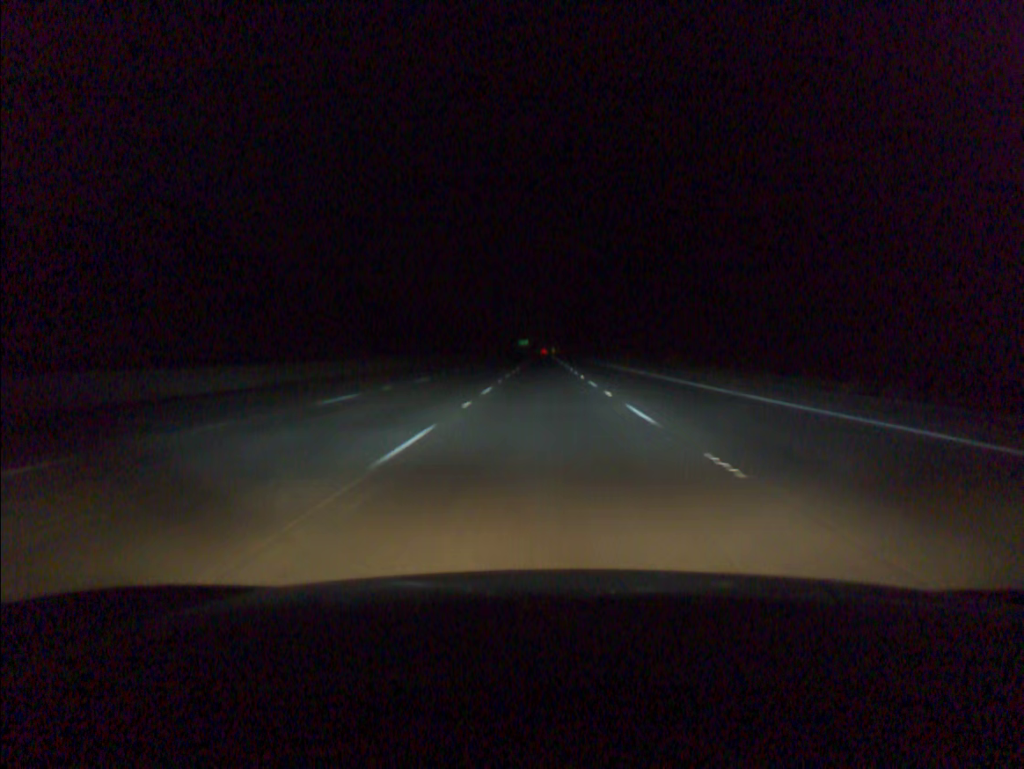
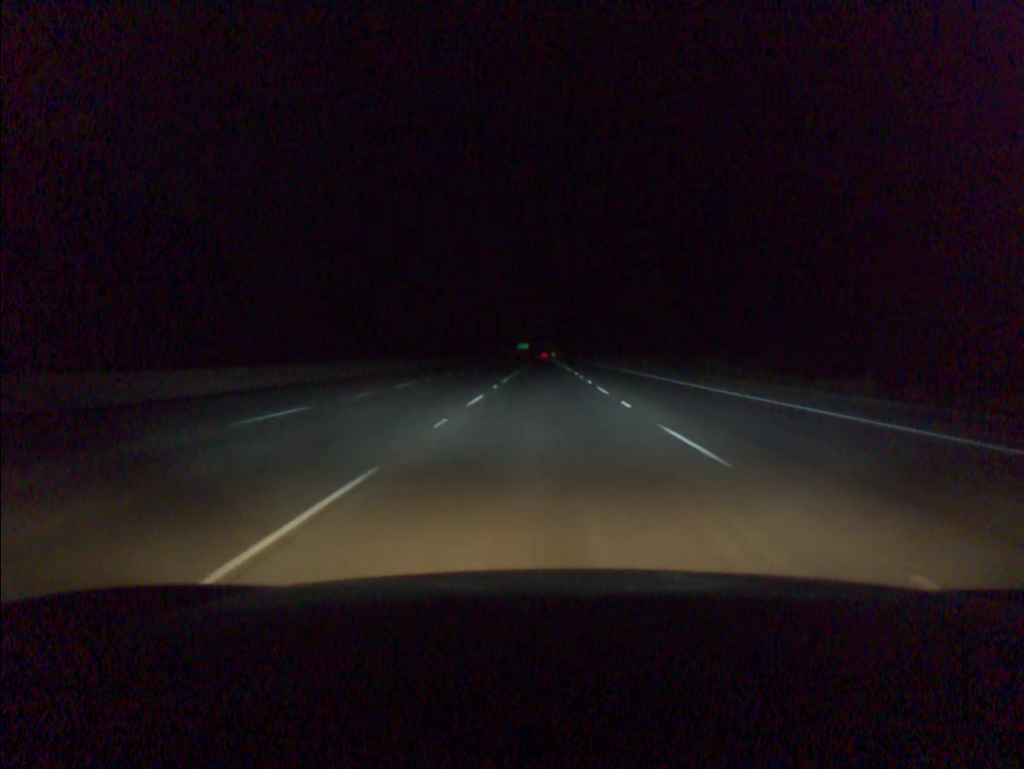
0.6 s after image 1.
(0.0, +19.4) m; 0°
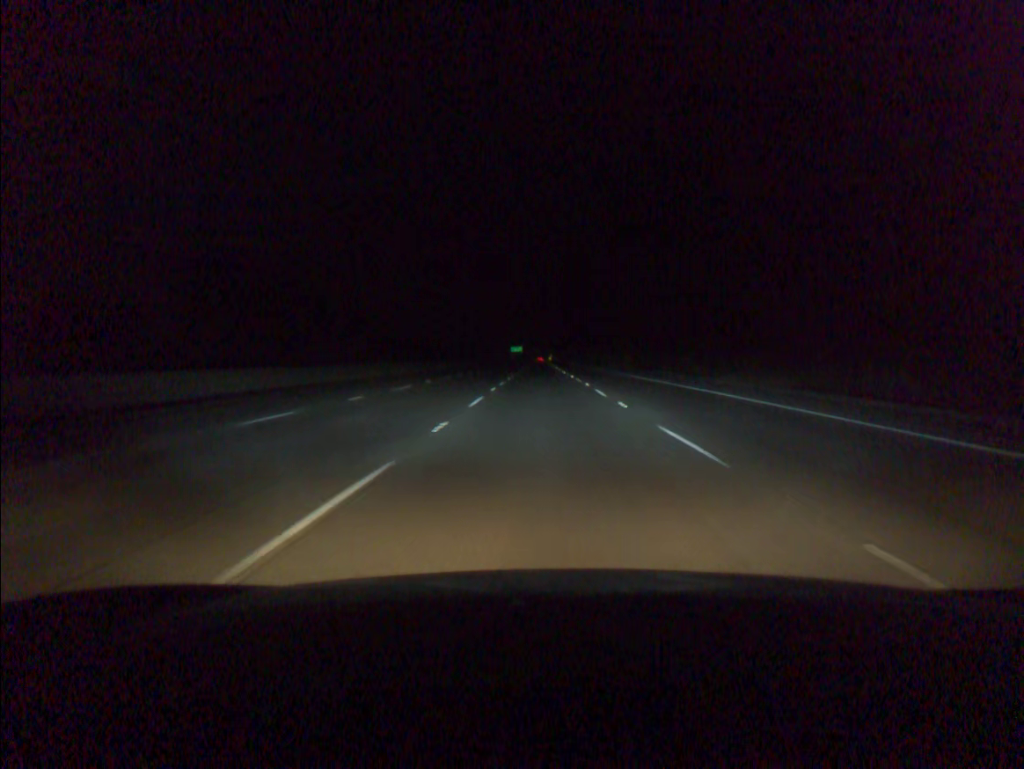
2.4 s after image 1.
(+0.1, +58.1) m; 0°
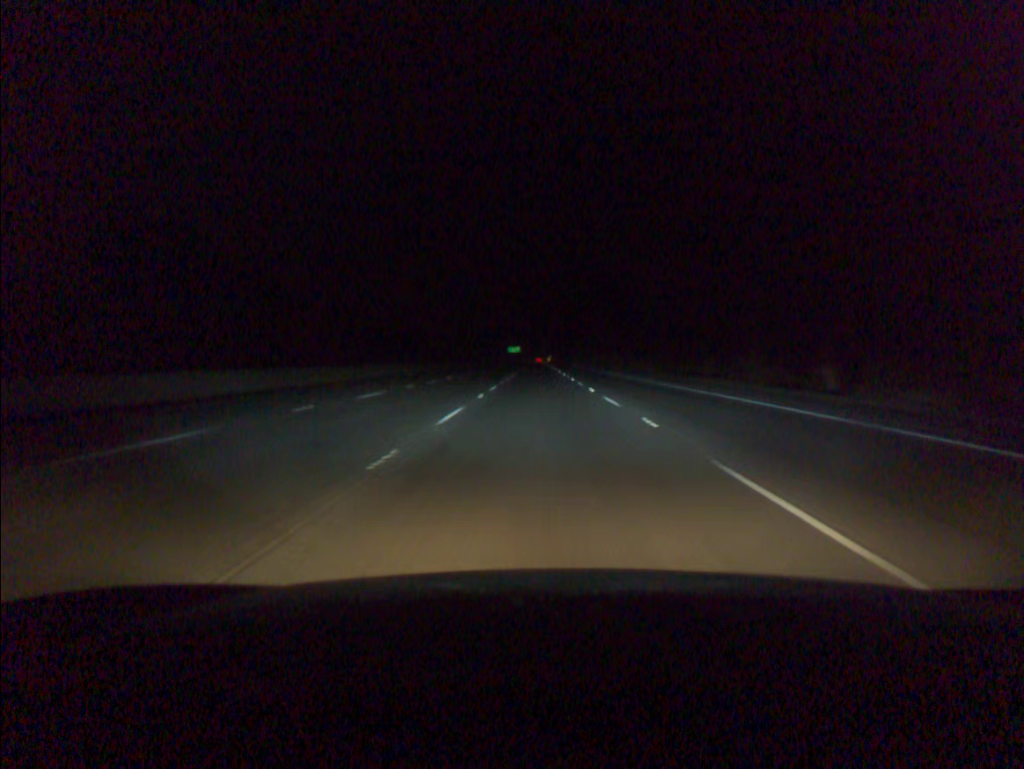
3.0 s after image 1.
(0.0, +19.4) m; 0°
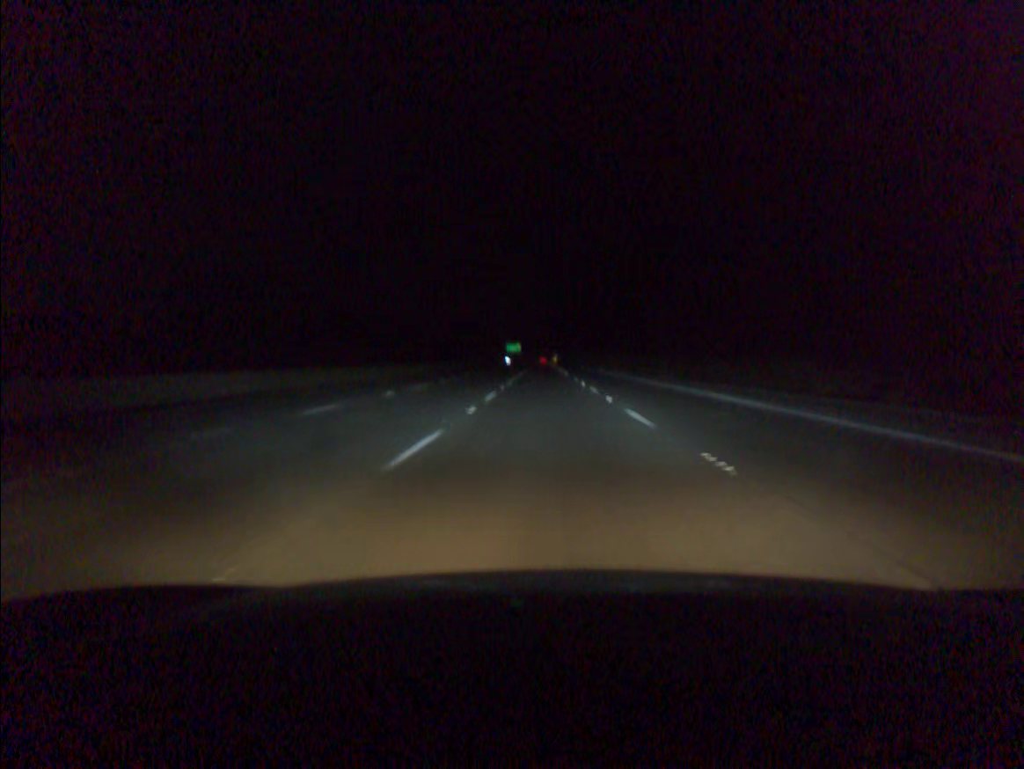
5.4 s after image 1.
(-0.3, +78.1) m; 0°
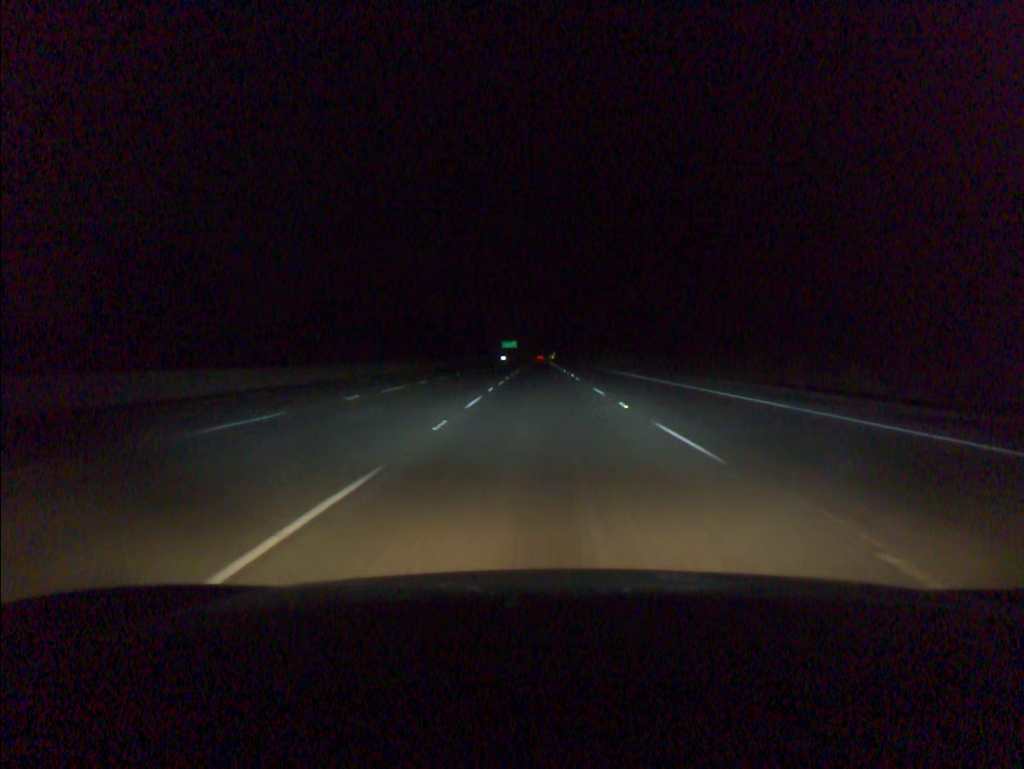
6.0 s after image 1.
(0.0, +19.6) m; 0°
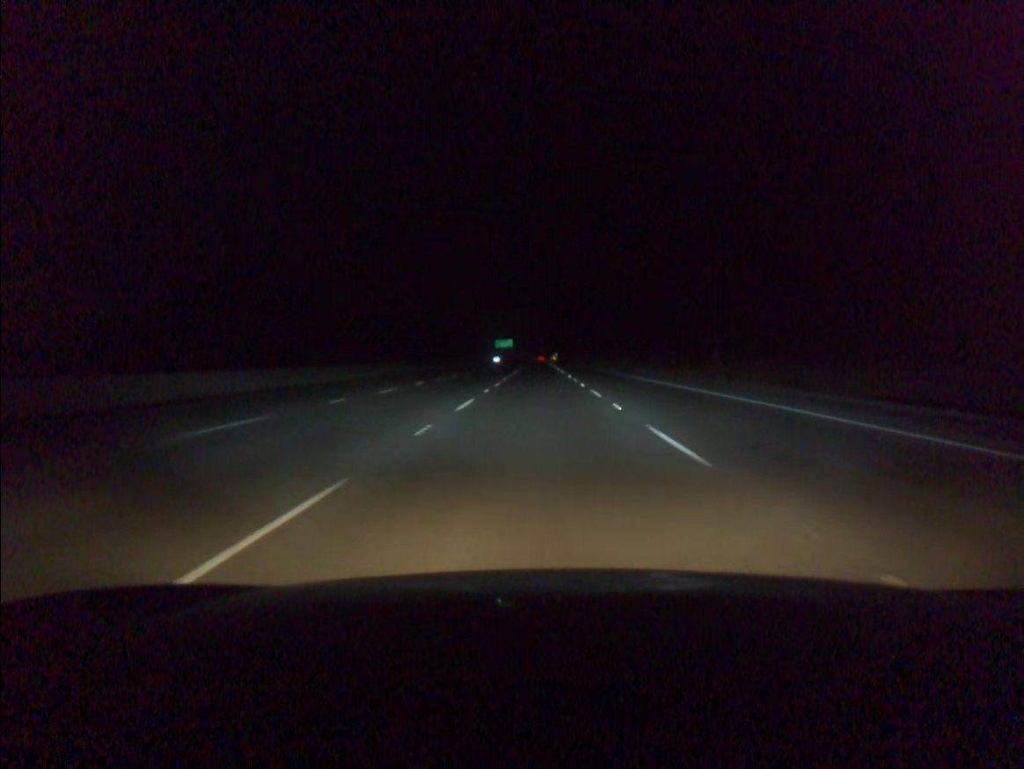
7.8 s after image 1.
(+0.1, +58.9) m; 0°
